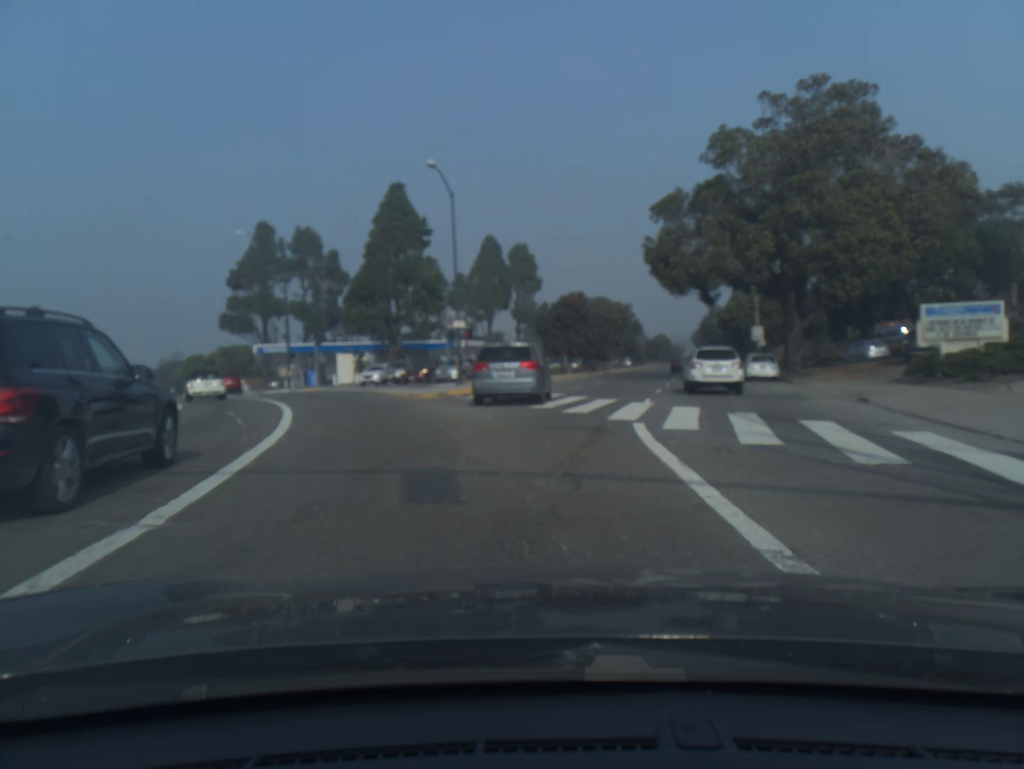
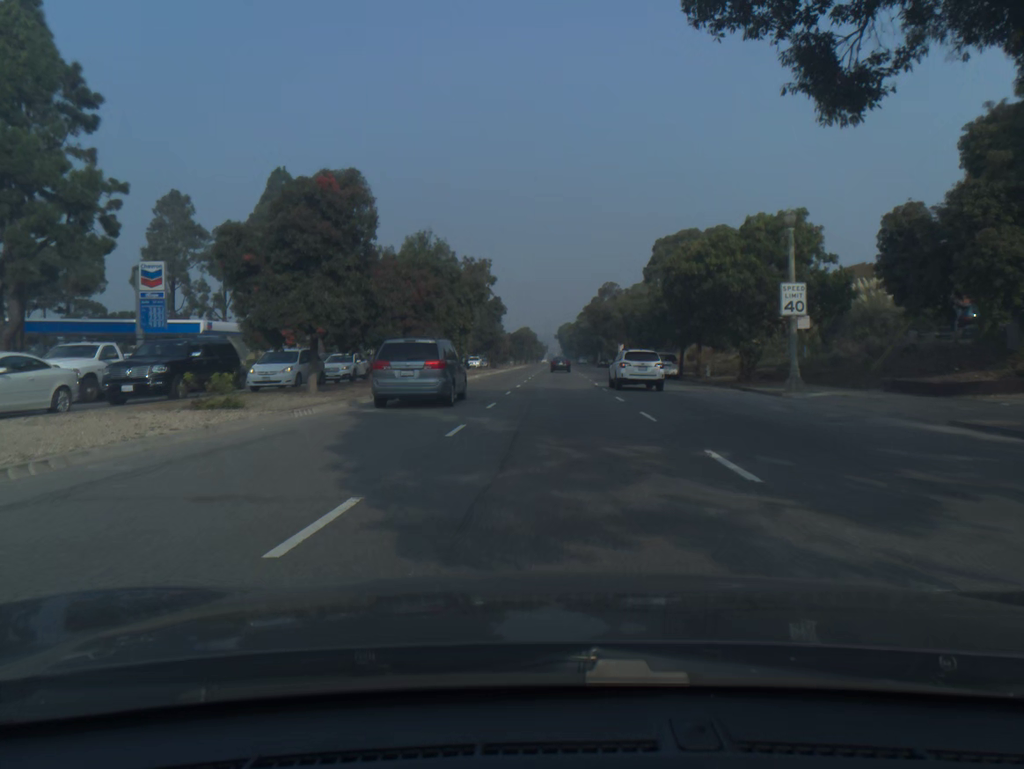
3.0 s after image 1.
(+4.6, +42.1) m; +10°
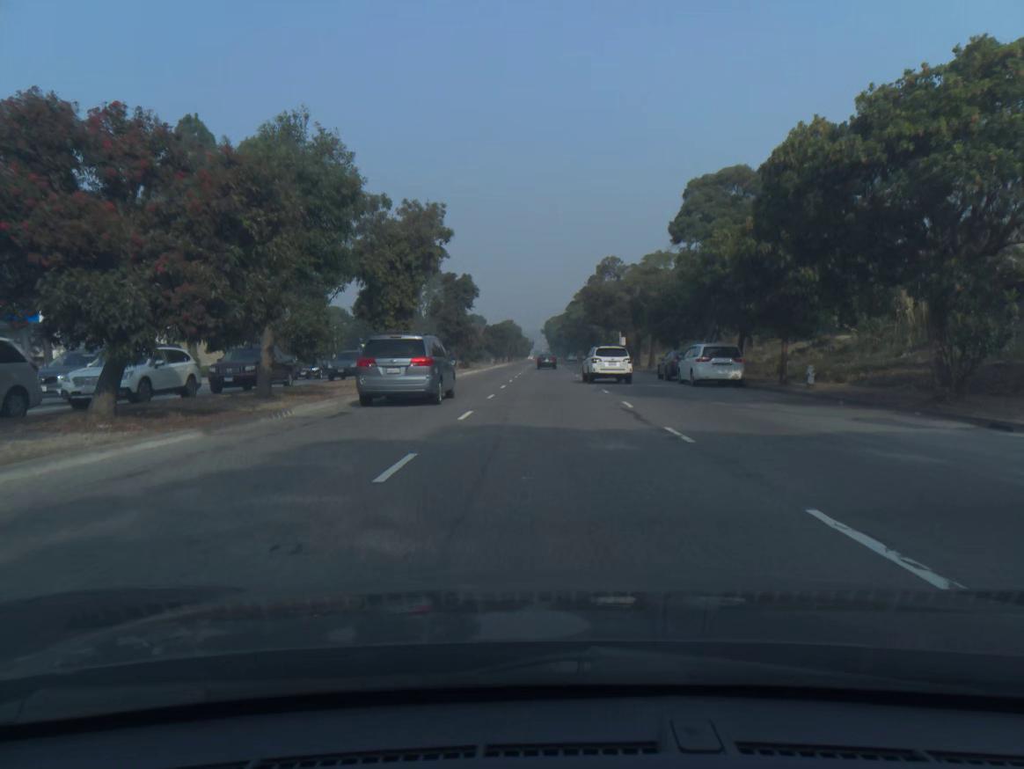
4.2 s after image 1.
(+0.2, +19.2) m; +1°
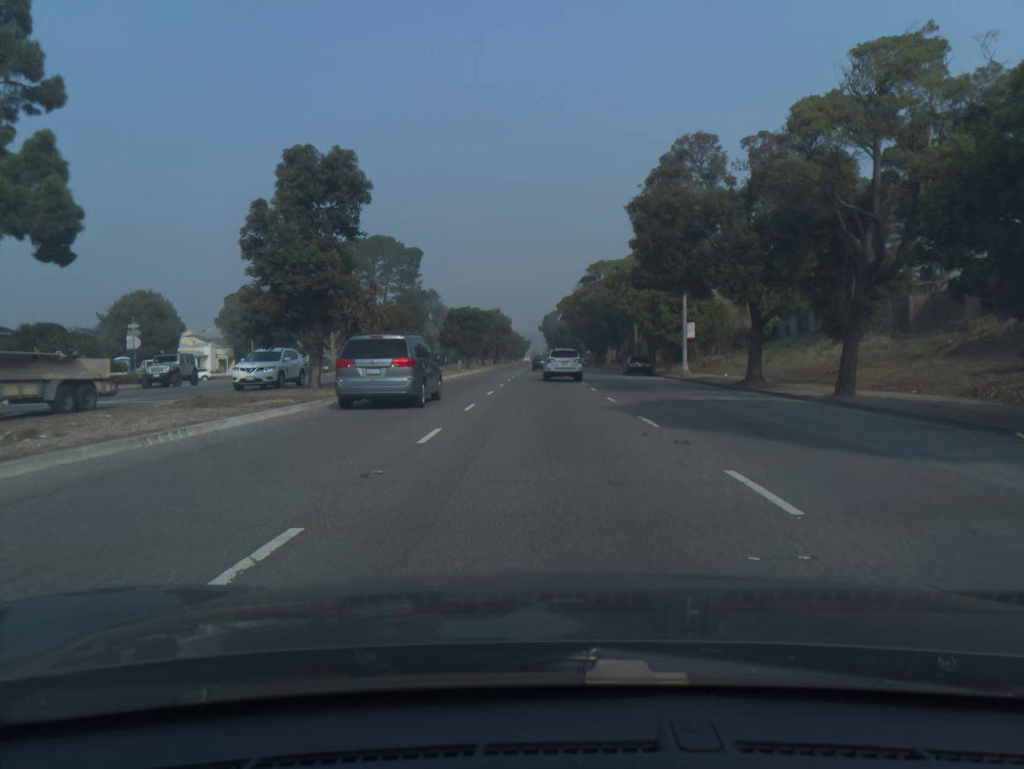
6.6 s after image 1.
(+0.2, +41.0) m; 0°
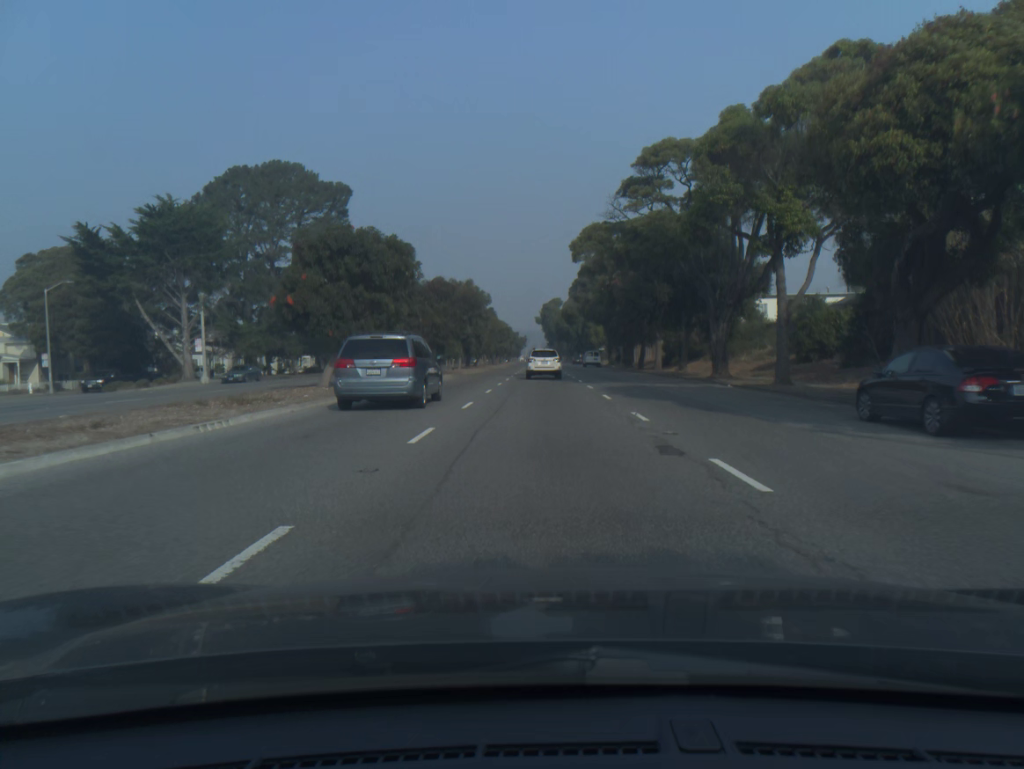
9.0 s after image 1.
(+0.1, +43.8) m; 0°
